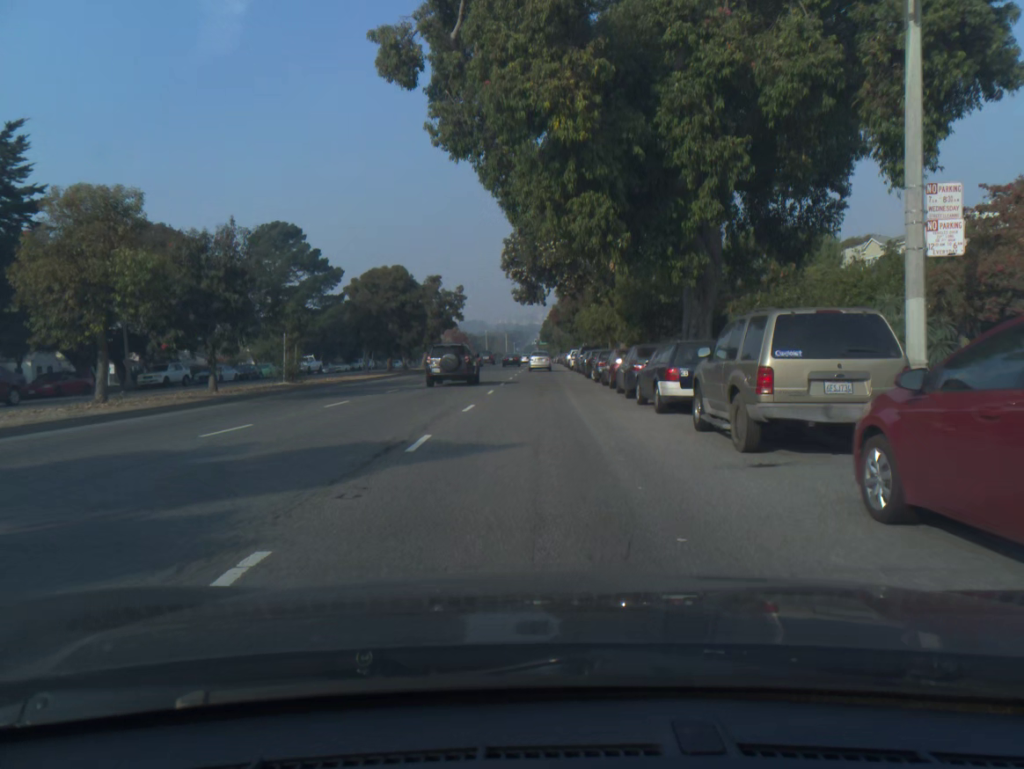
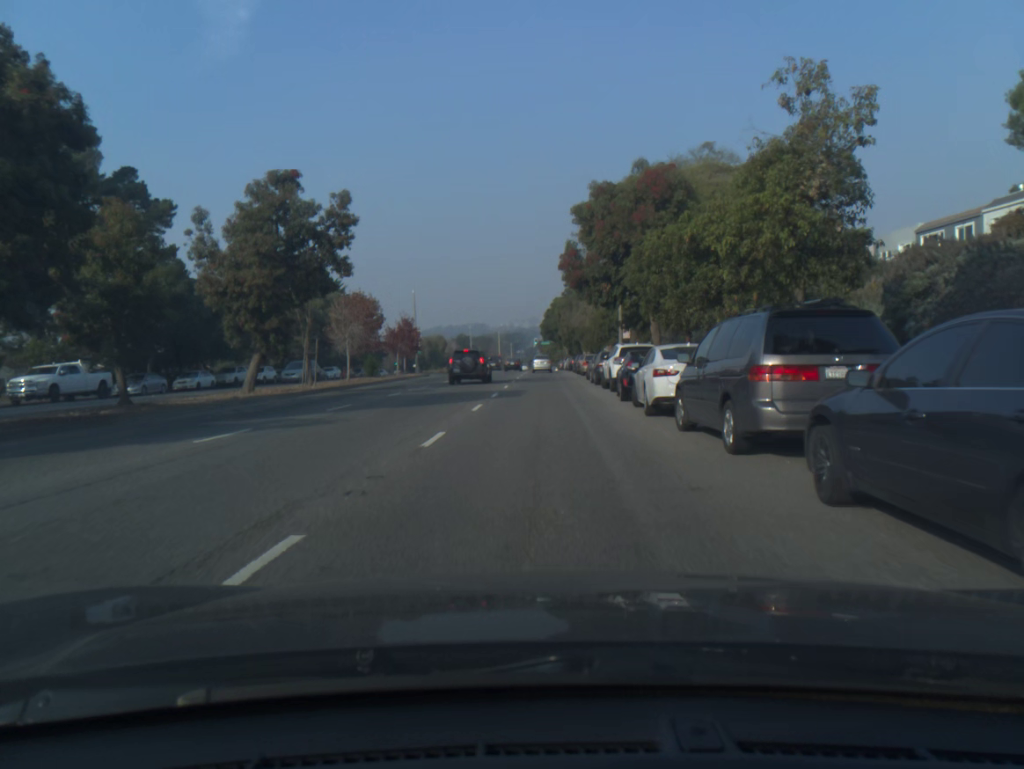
(-0.1, +43.3) m; -1°
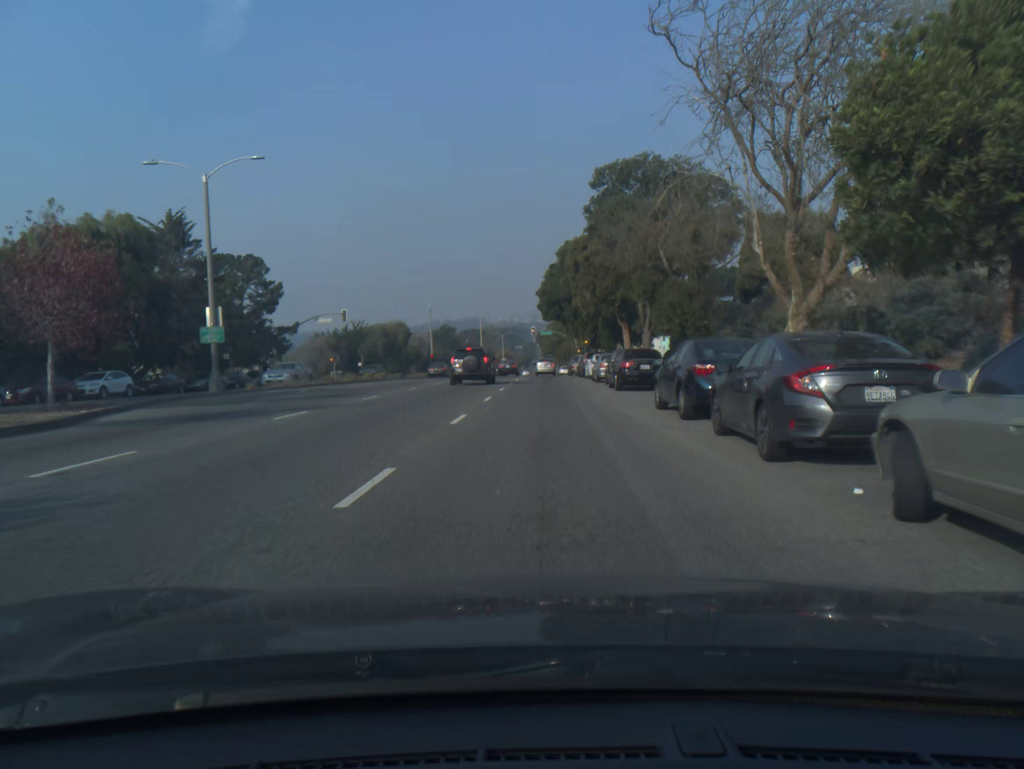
(+0.3, +47.9) m; 0°
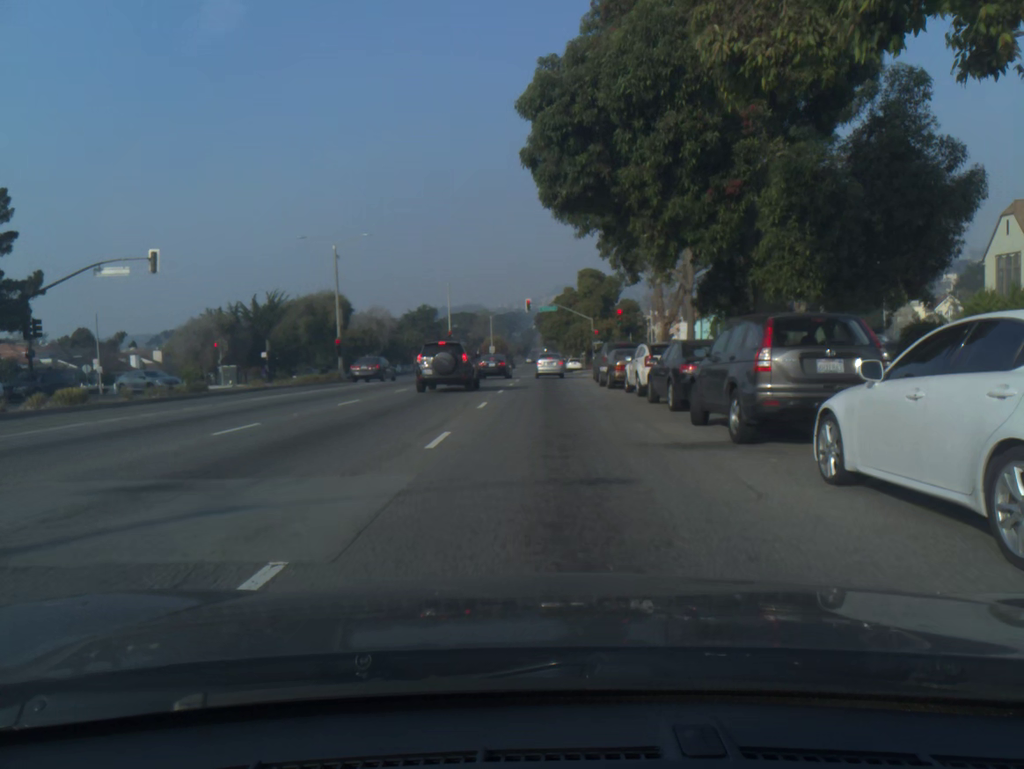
(-0.1, +40.1) m; 0°
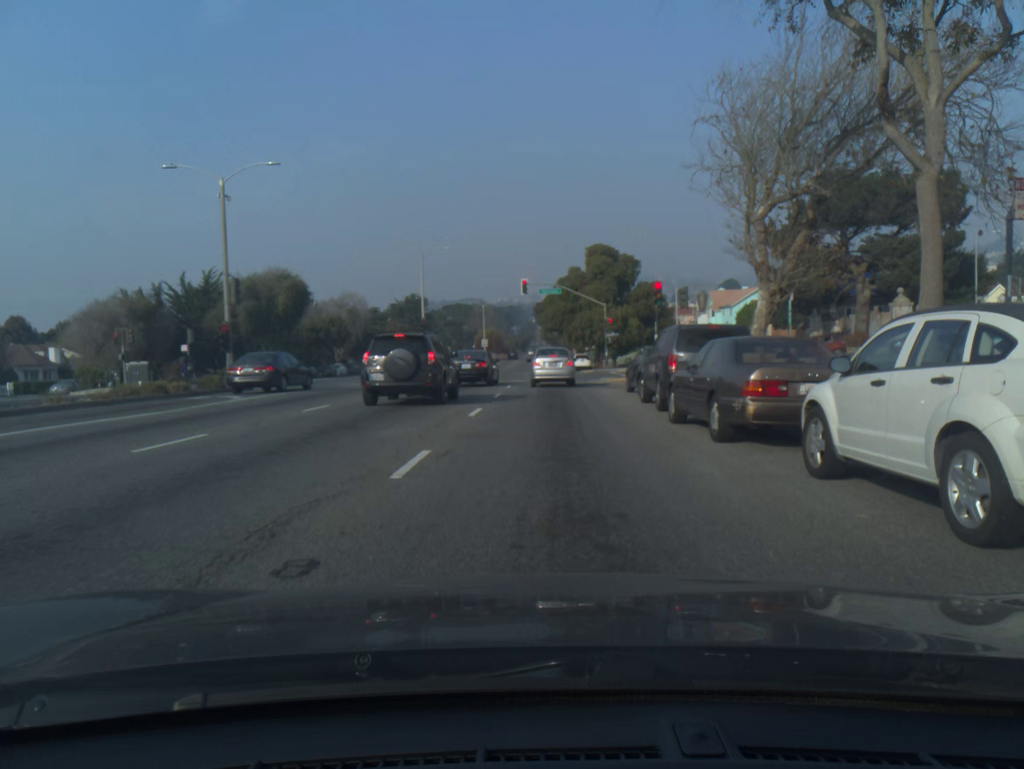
(0.0, +17.5) m; 0°
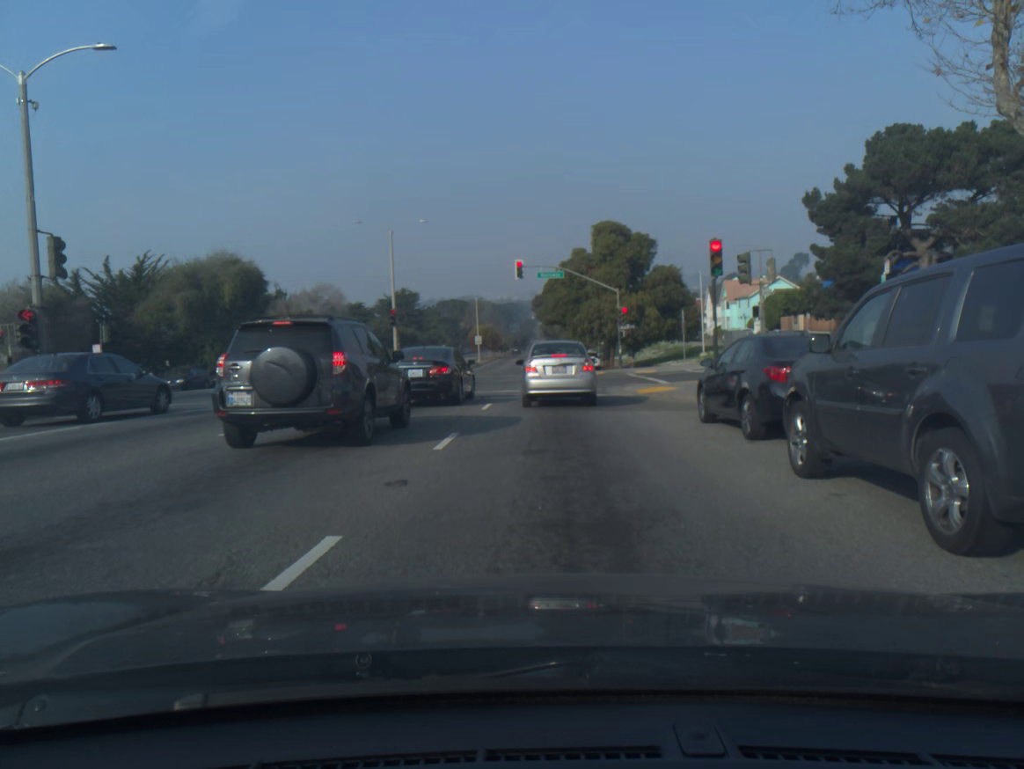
(0.0, +12.0) m; 0°
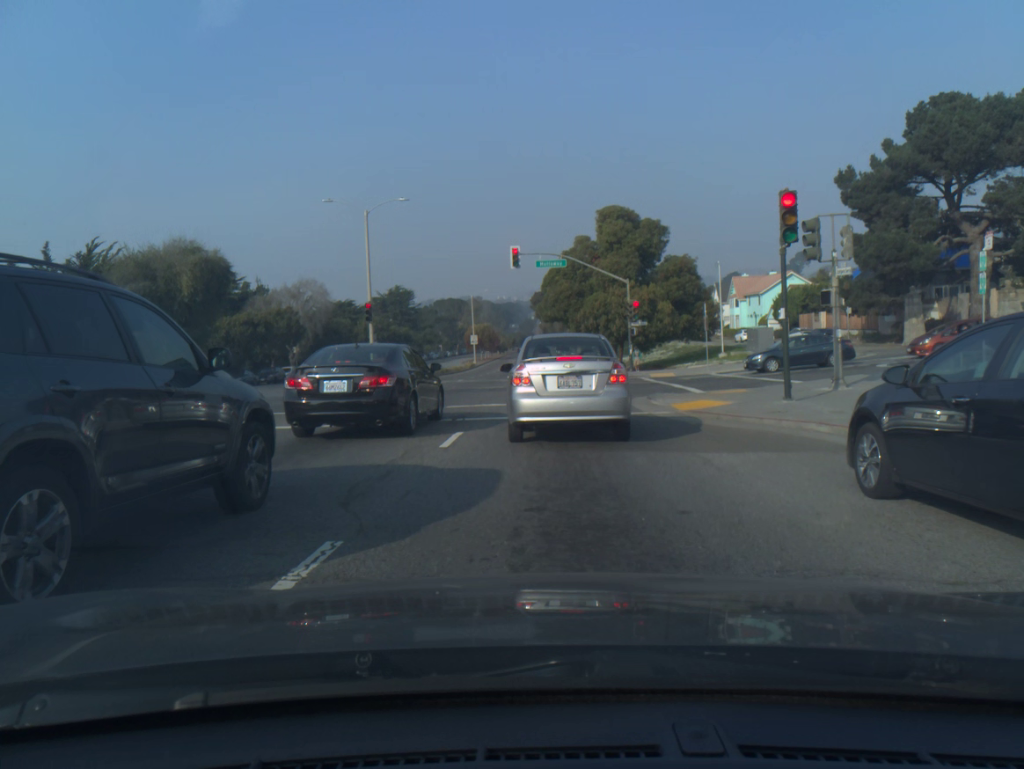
(0.0, +7.0) m; 0°
